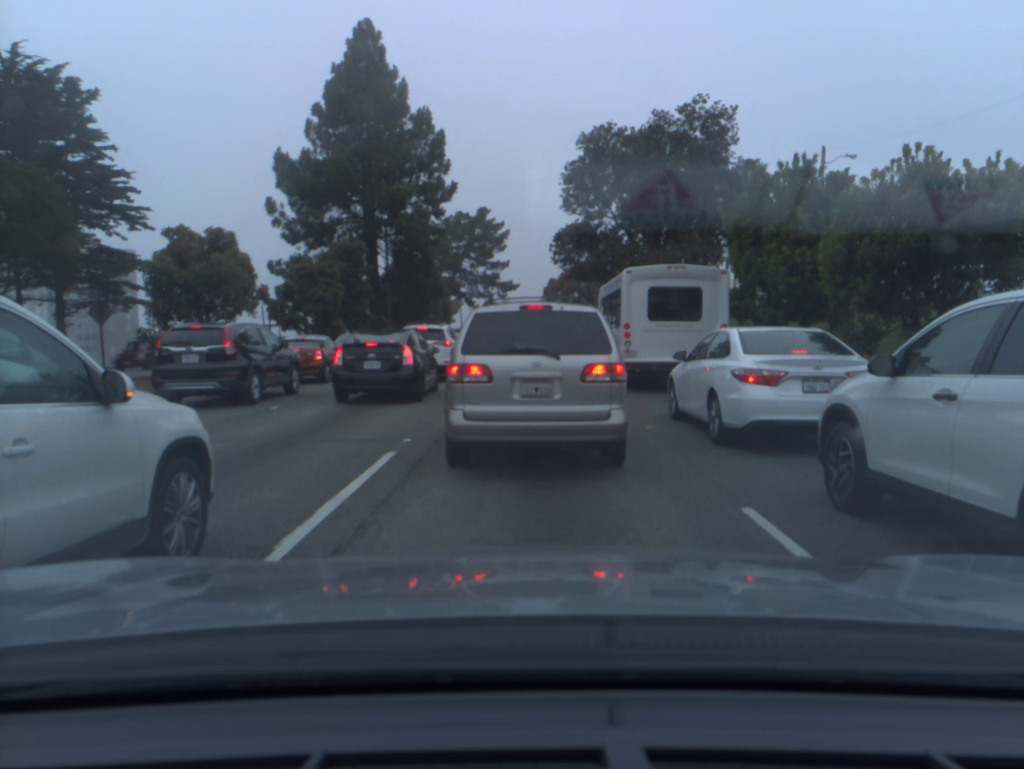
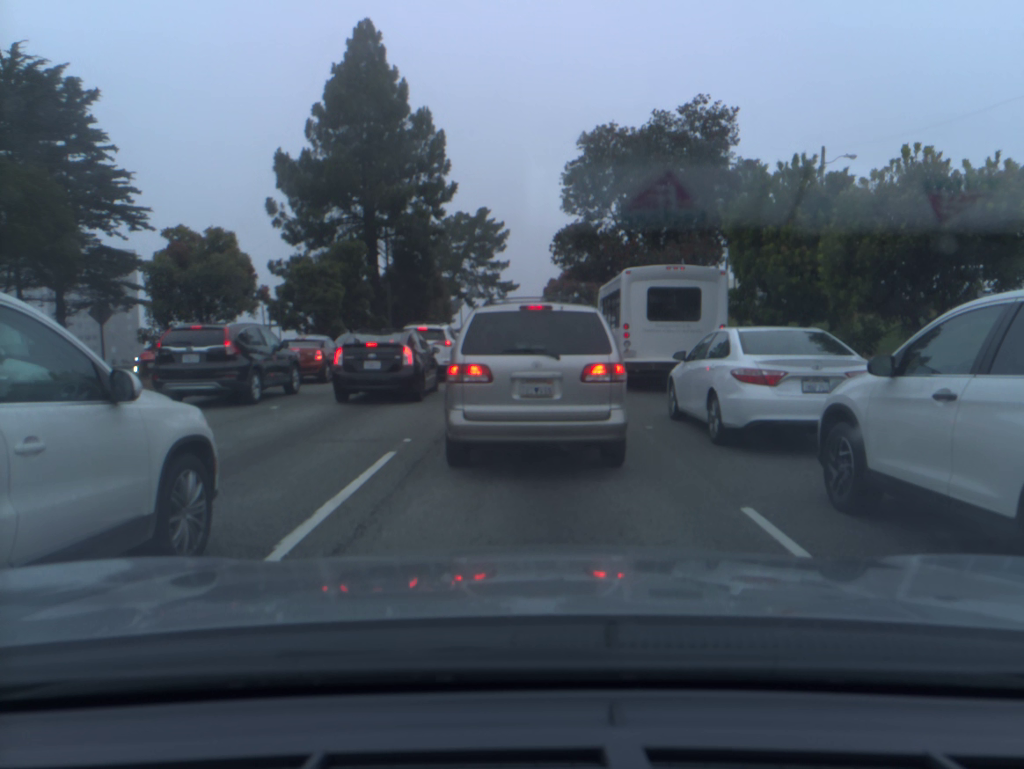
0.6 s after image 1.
(0.0, 0.0) m; 0°
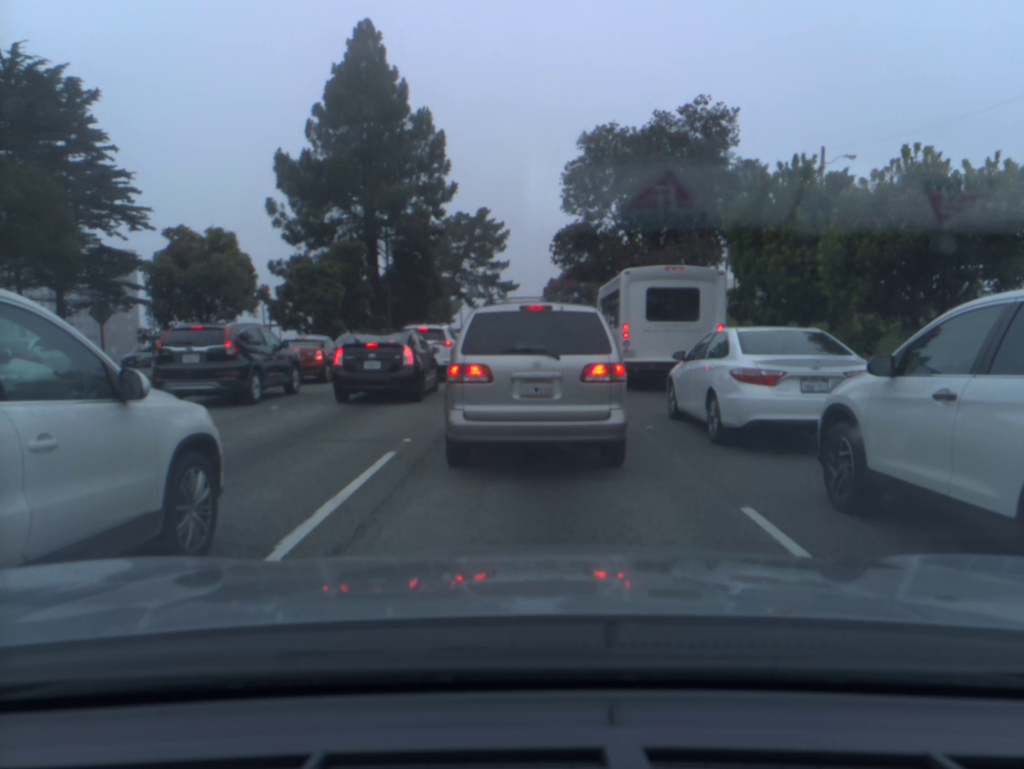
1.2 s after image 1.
(0.0, 0.0) m; 0°
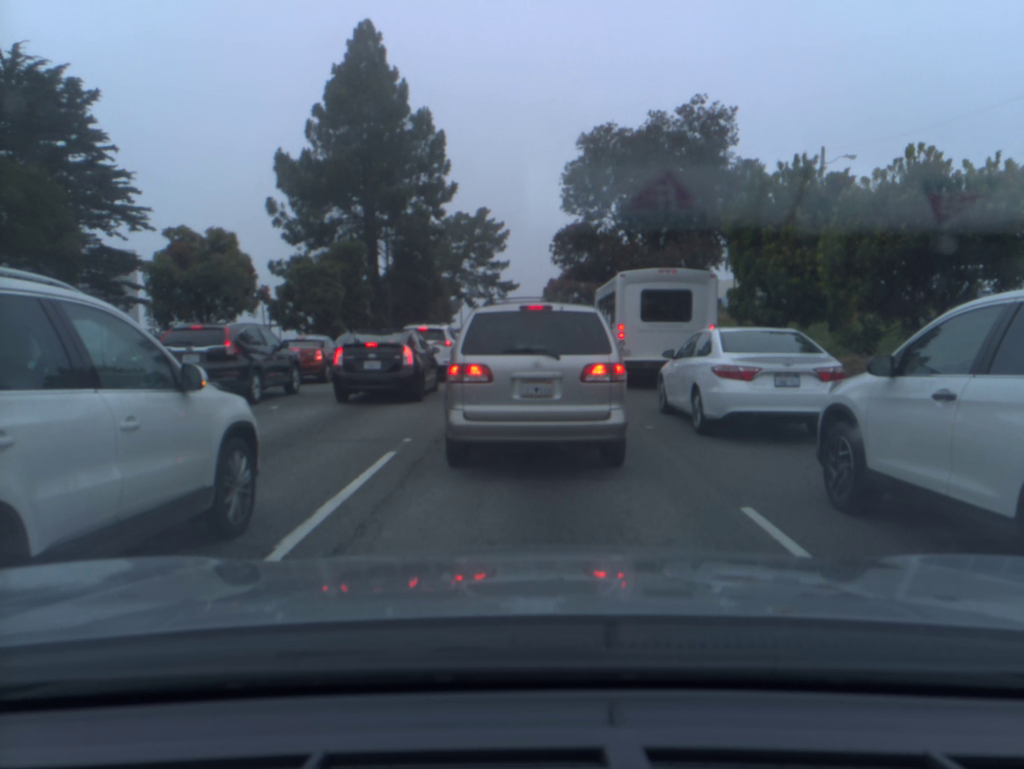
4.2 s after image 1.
(0.0, 0.0) m; 0°
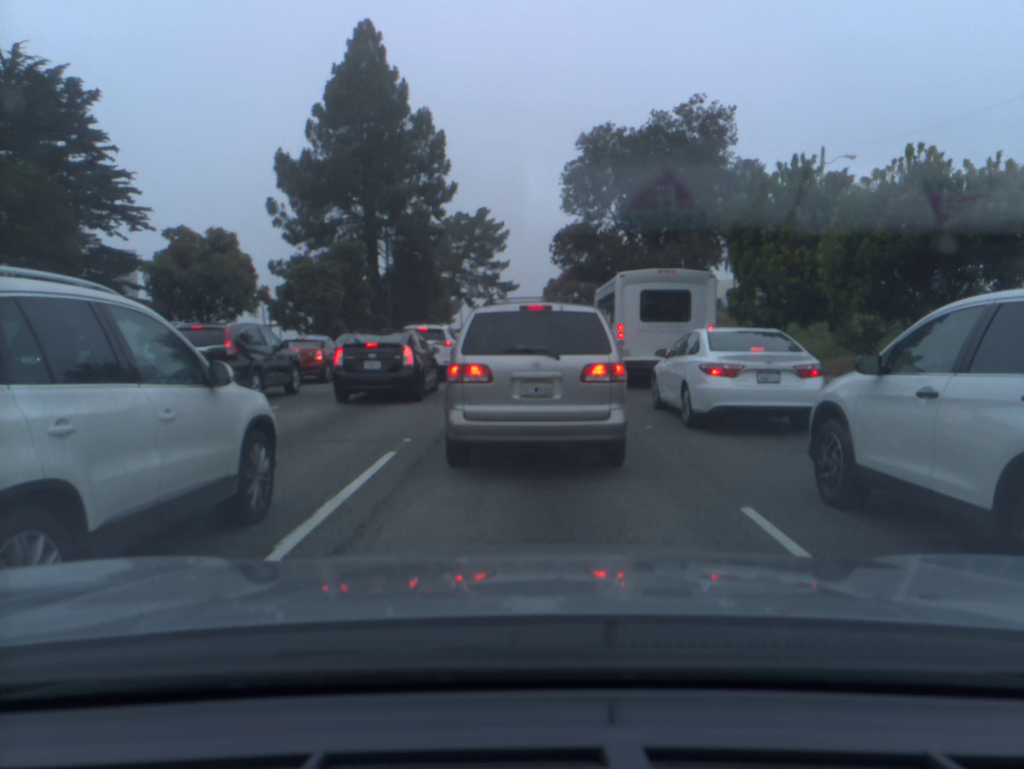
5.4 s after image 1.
(0.0, 0.0) m; 0°
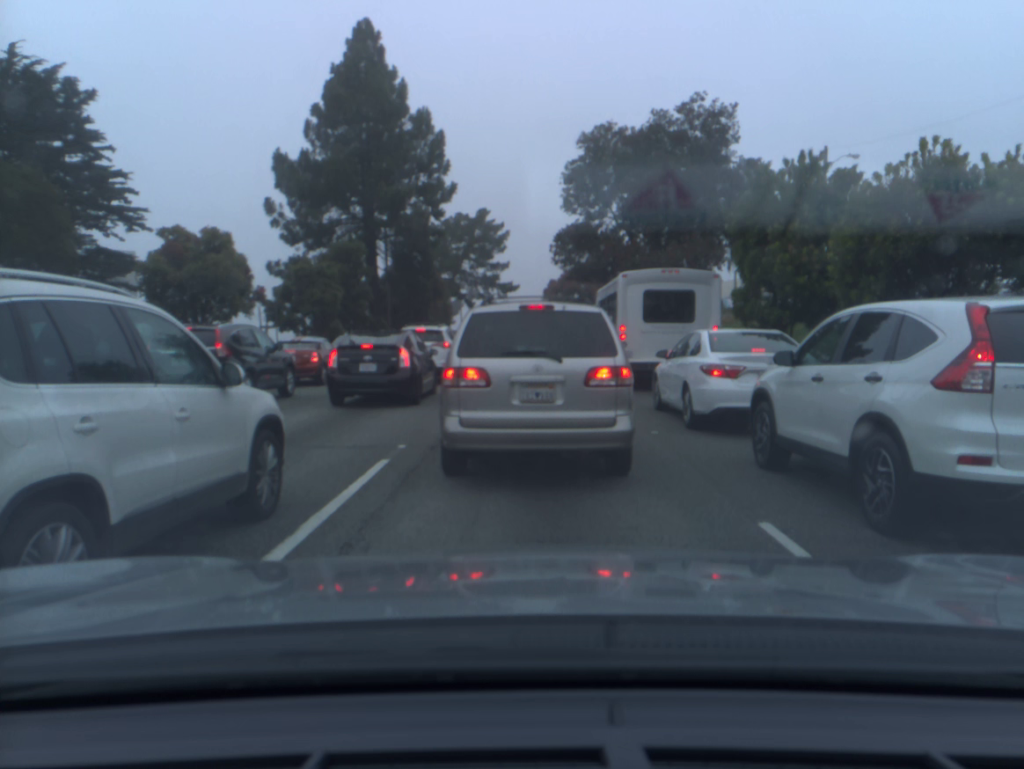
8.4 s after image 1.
(0.0, +0.4) m; -1°
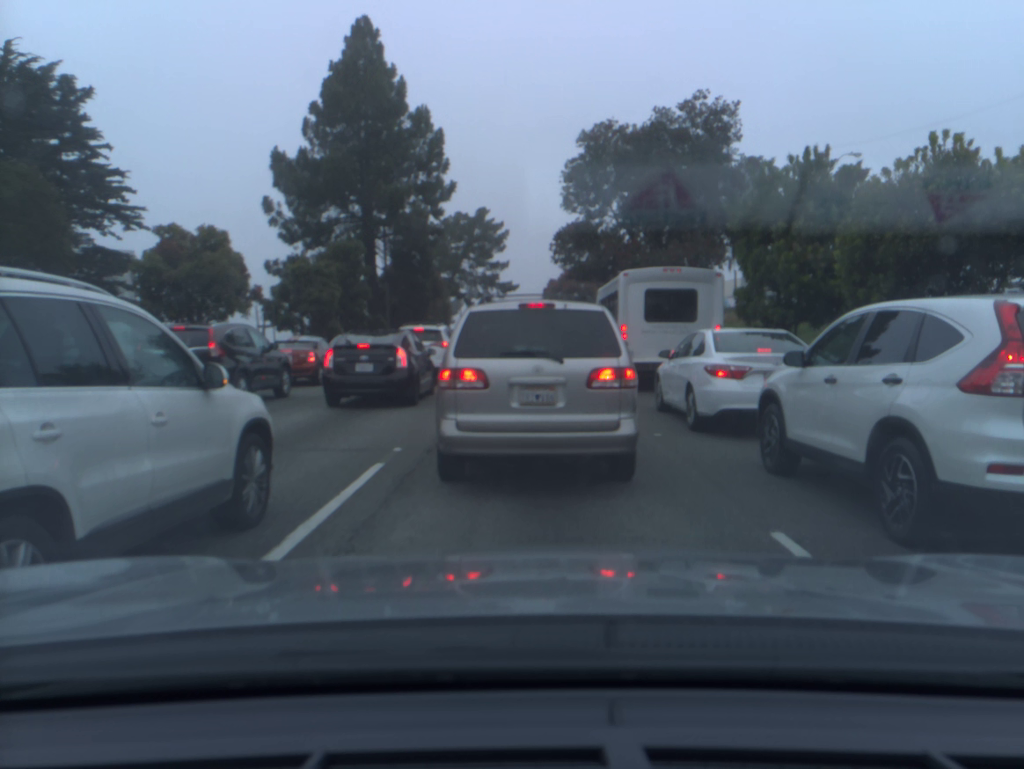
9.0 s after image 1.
(0.0, +0.3) m; 0°
